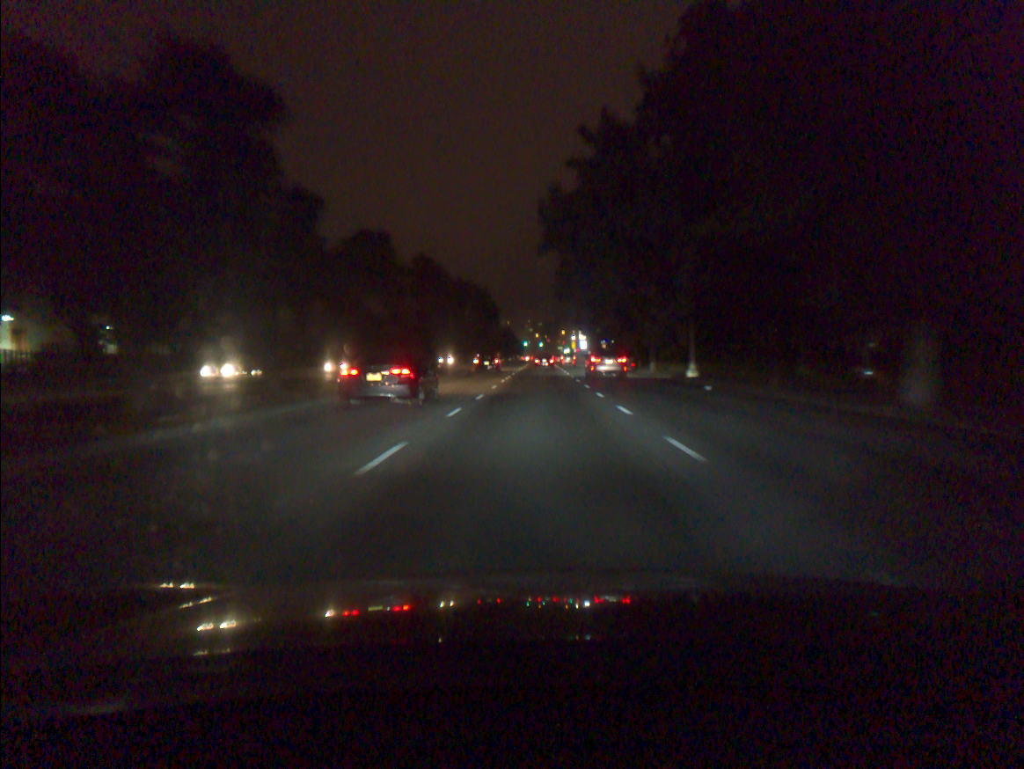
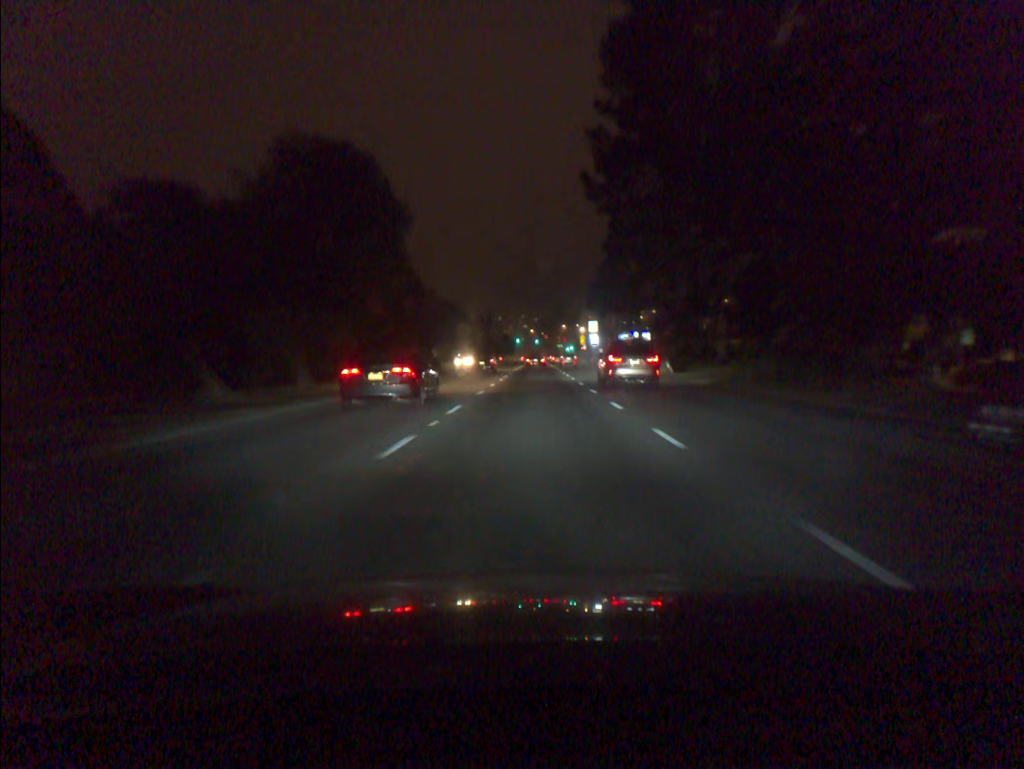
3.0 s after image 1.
(+0.2, +56.5) m; +1°
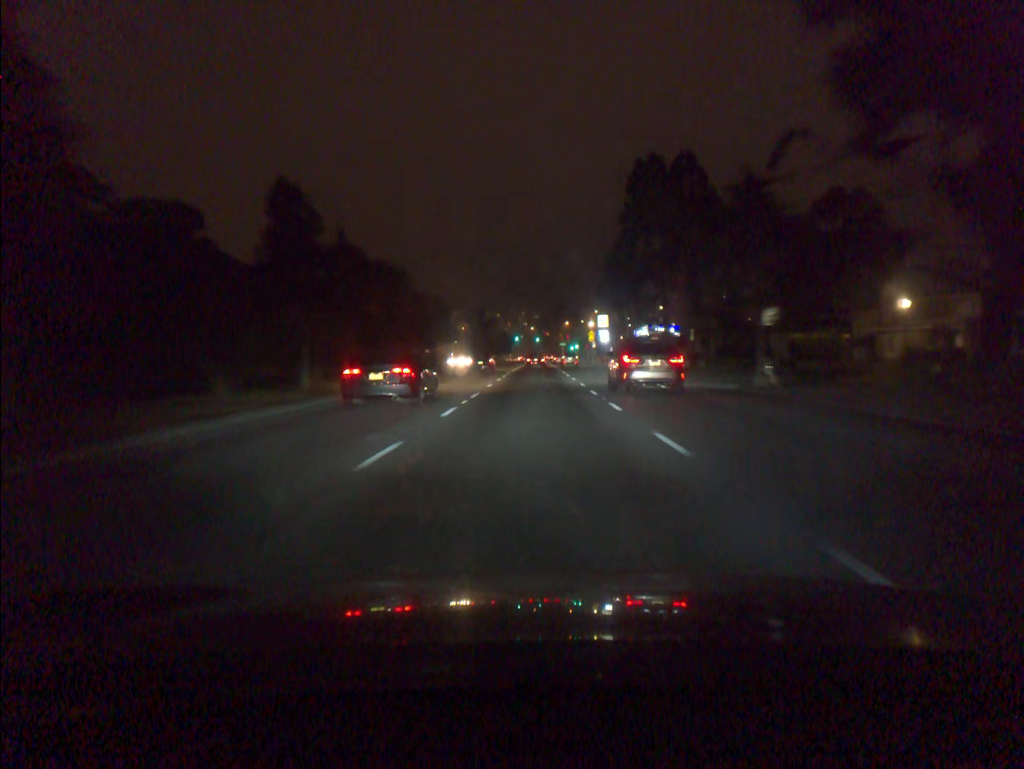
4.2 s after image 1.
(0.0, +22.7) m; 0°
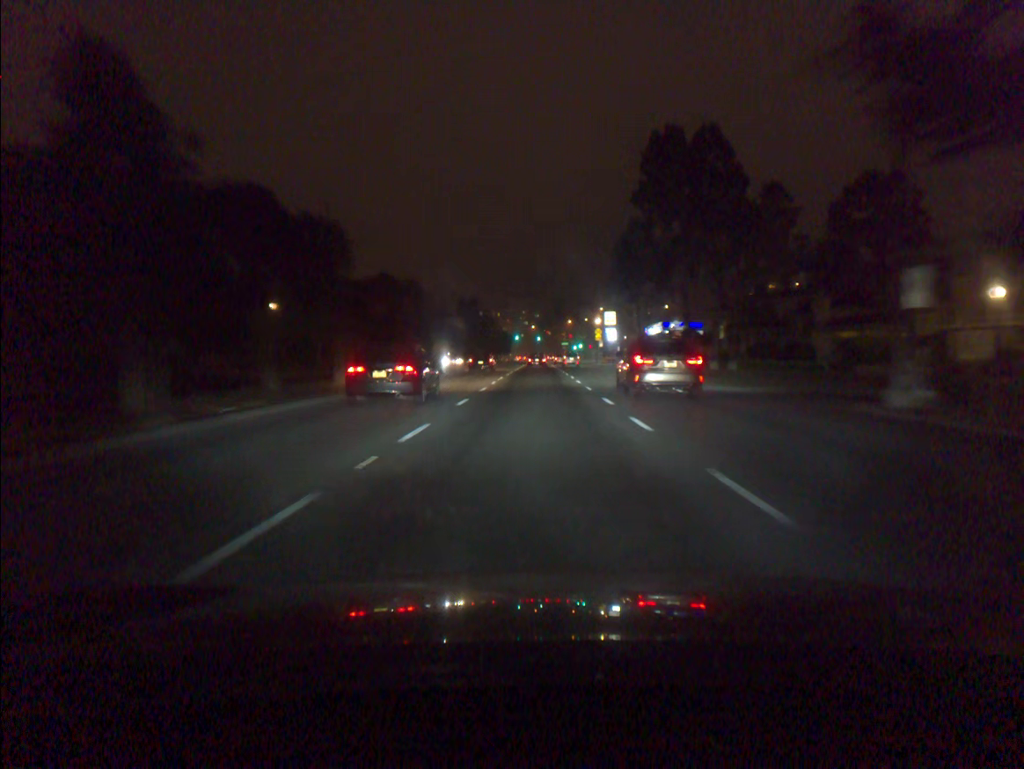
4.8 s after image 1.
(0.0, +11.3) m; 0°
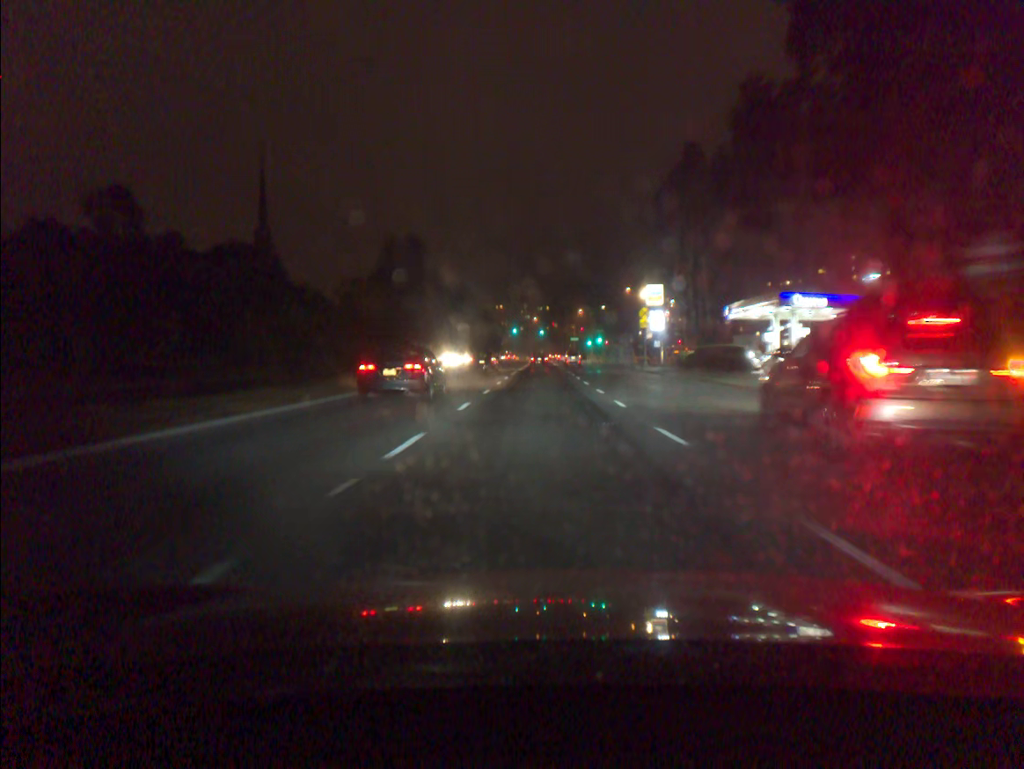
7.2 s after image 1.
(-0.1, +45.2) m; 0°
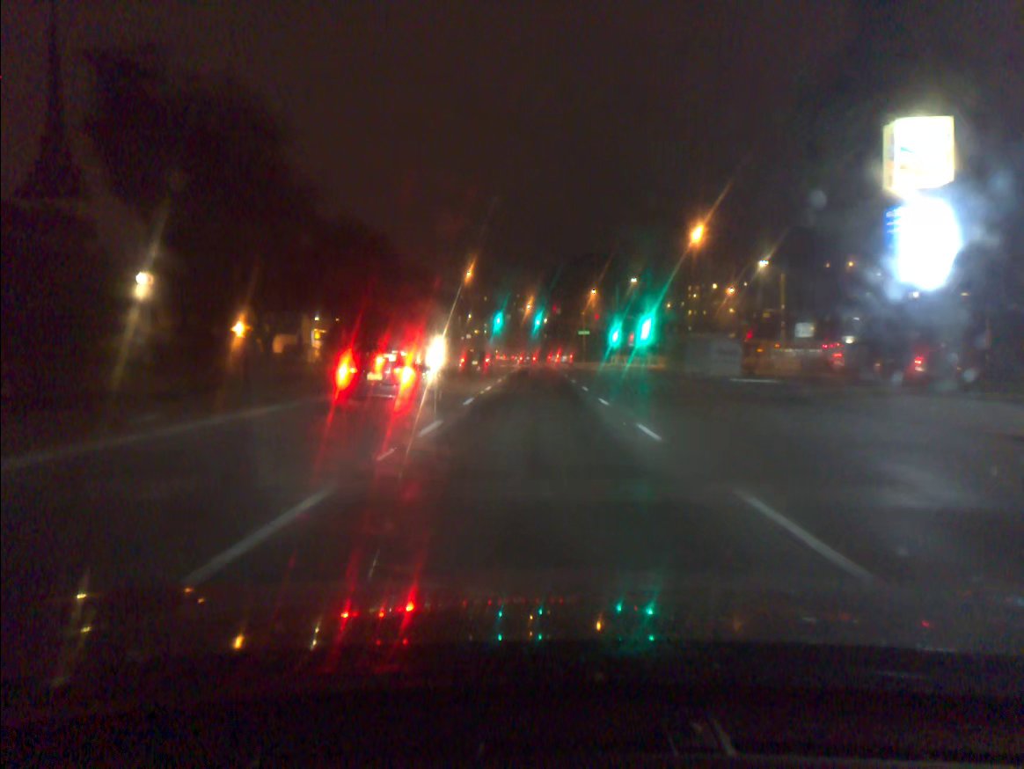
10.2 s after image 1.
(+0.2, +56.7) m; 0°
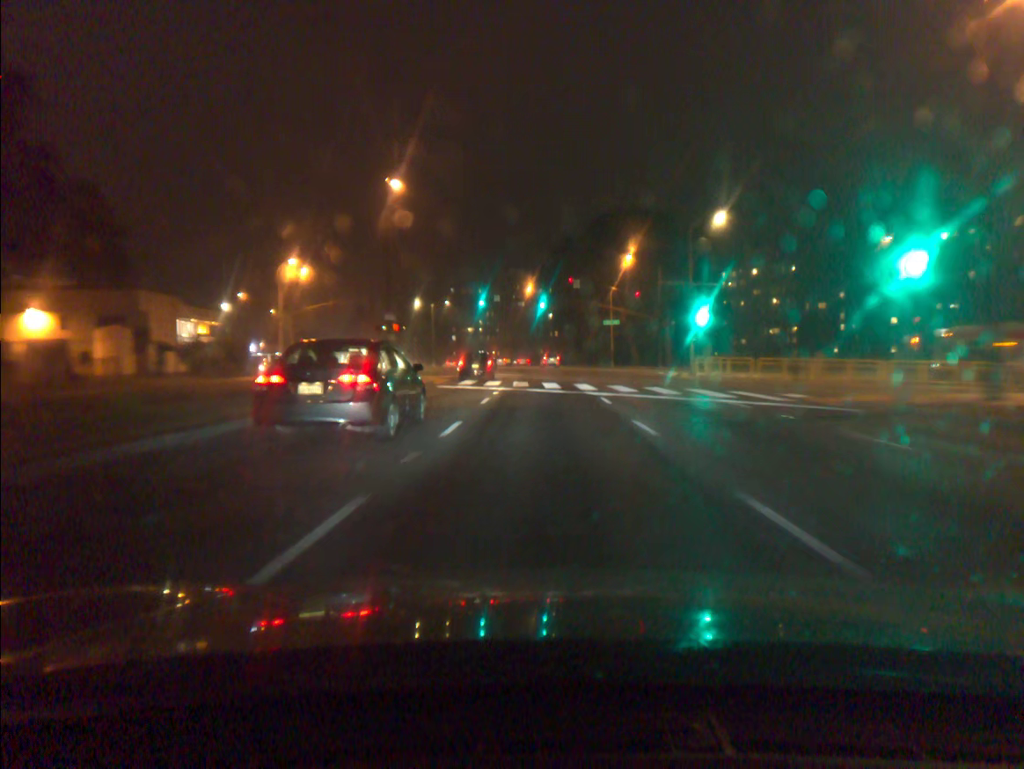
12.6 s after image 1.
(-0.3, +45.5) m; 0°
